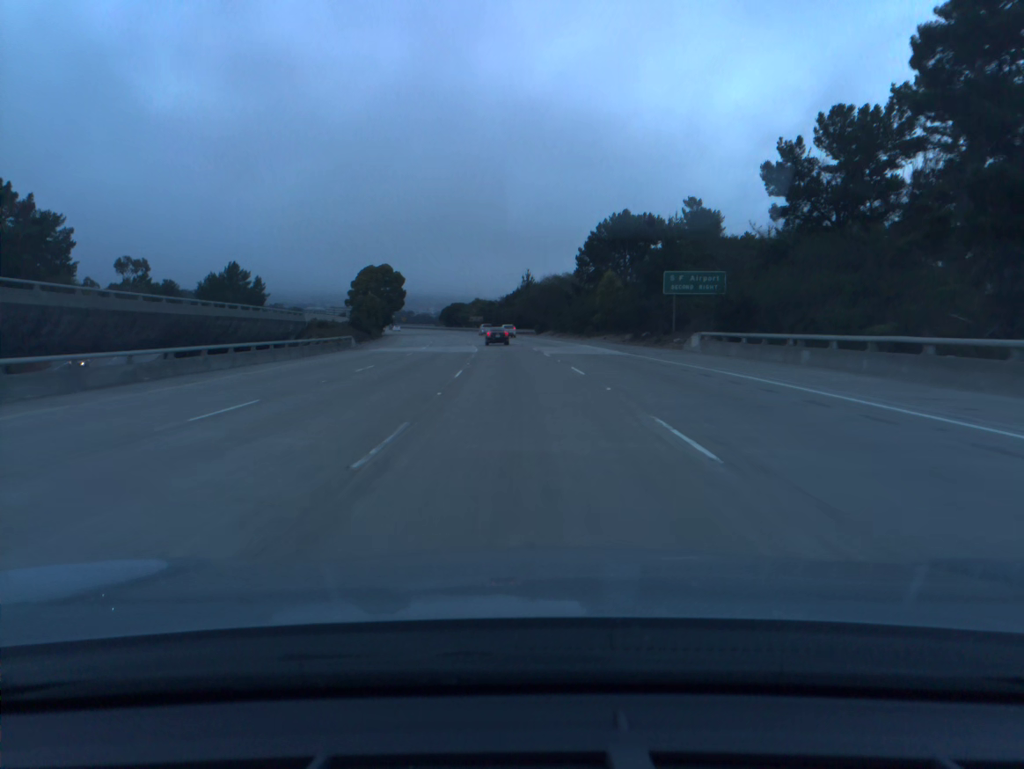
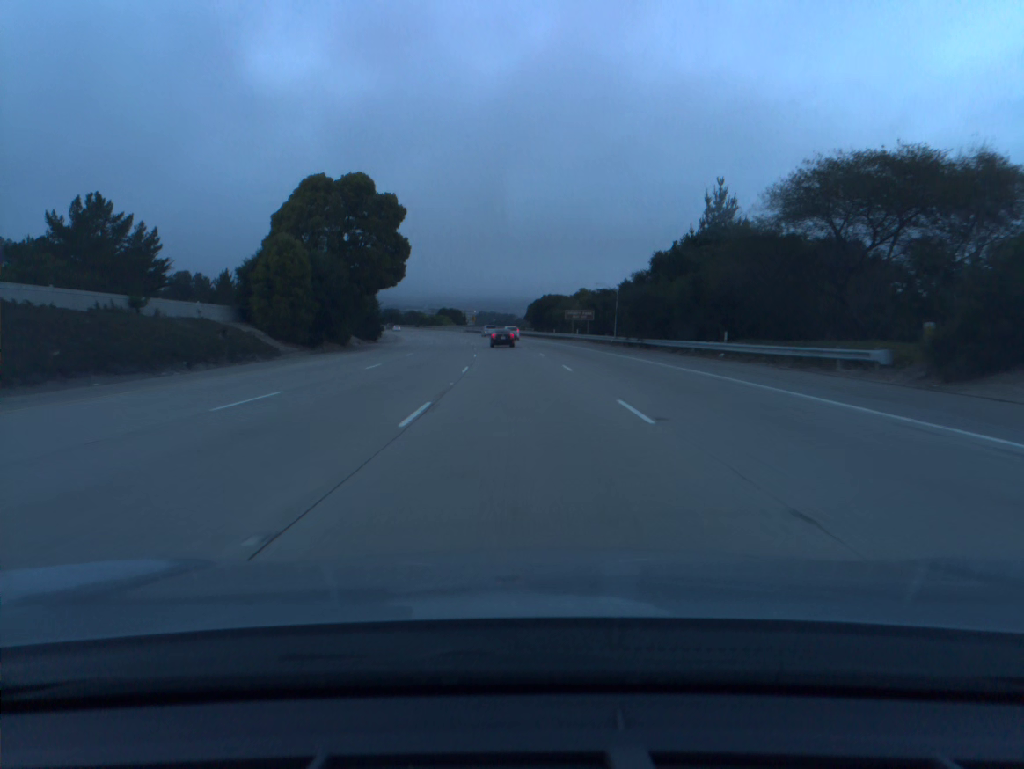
(-6.3, +93.8) m; -8°
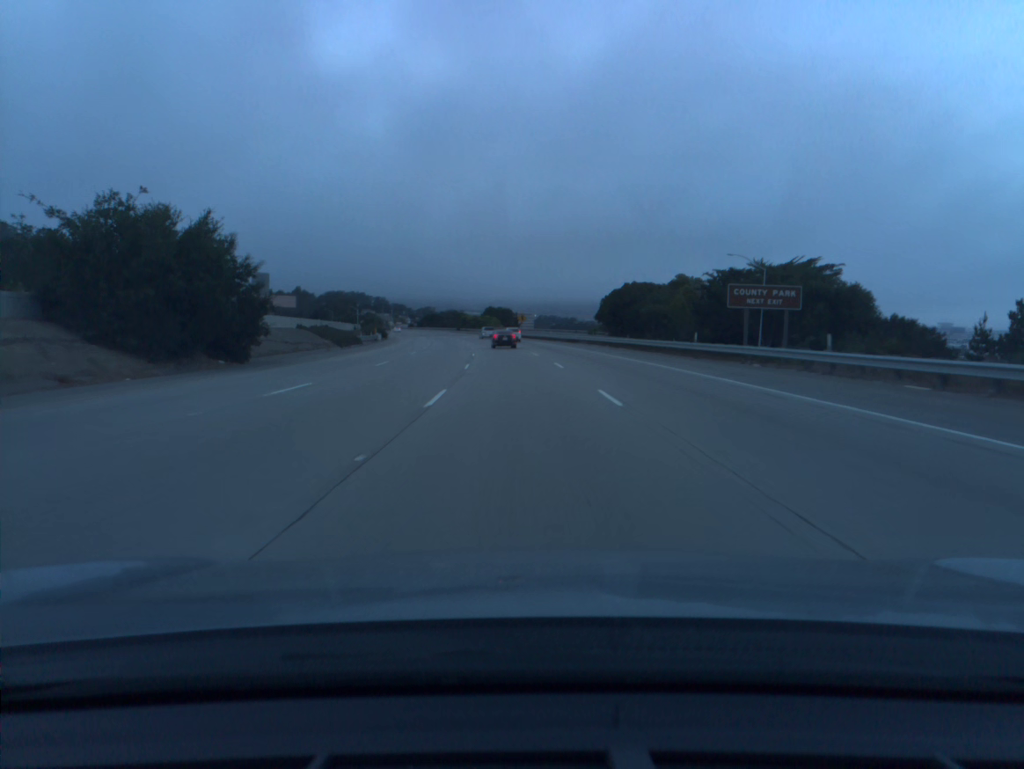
(-2.1, +55.6) m; -4°
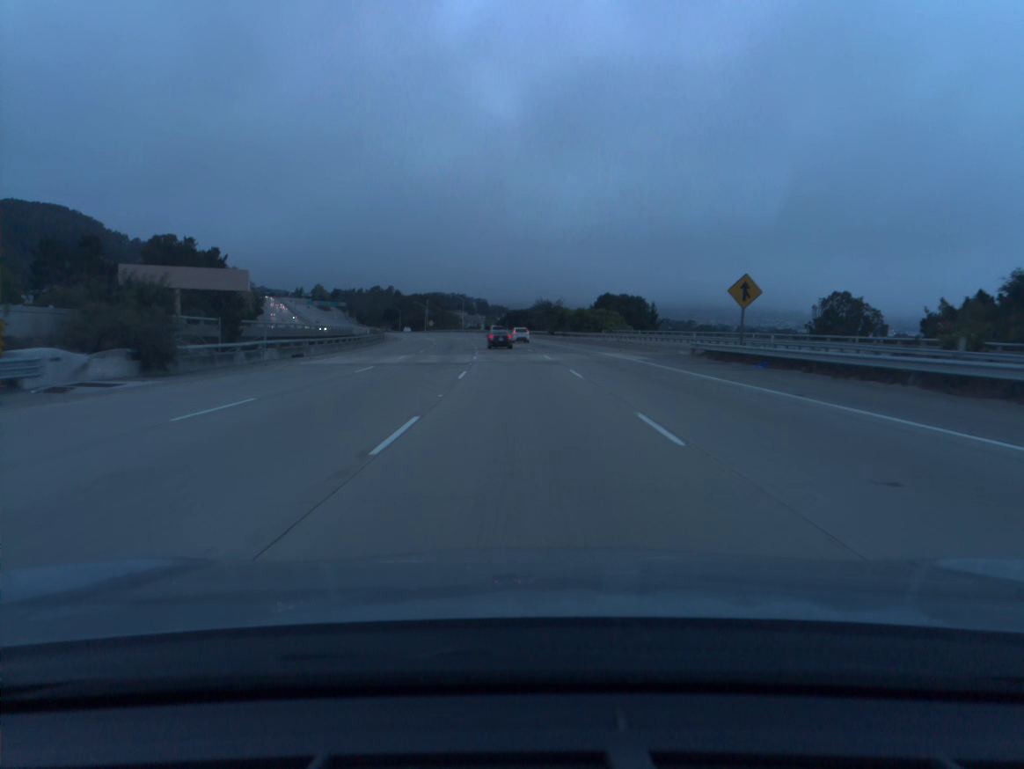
(-6.3, +92.5) m; -8°
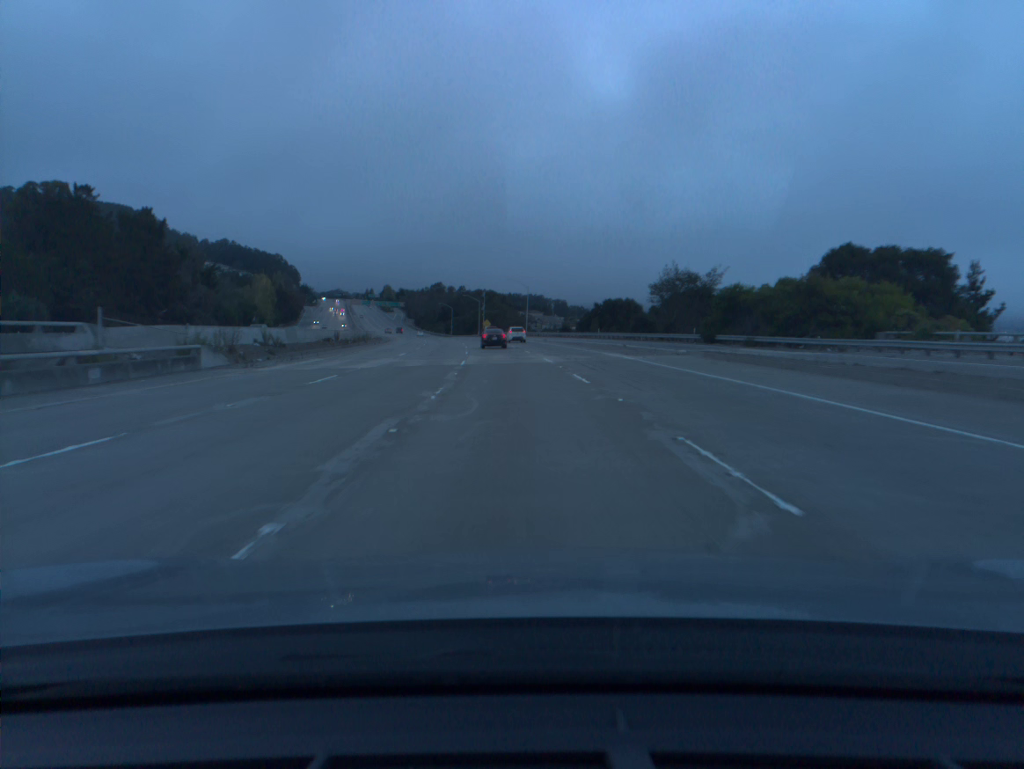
(-3.5, +74.2) m; -6°
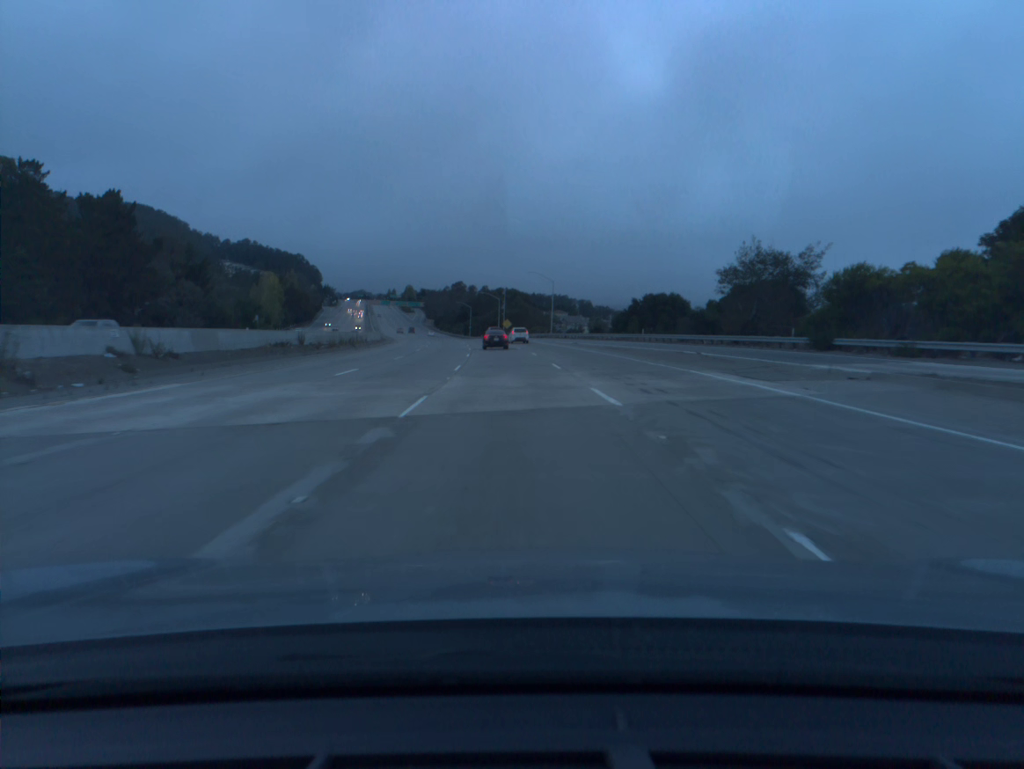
(-0.3, +18.4) m; -2°
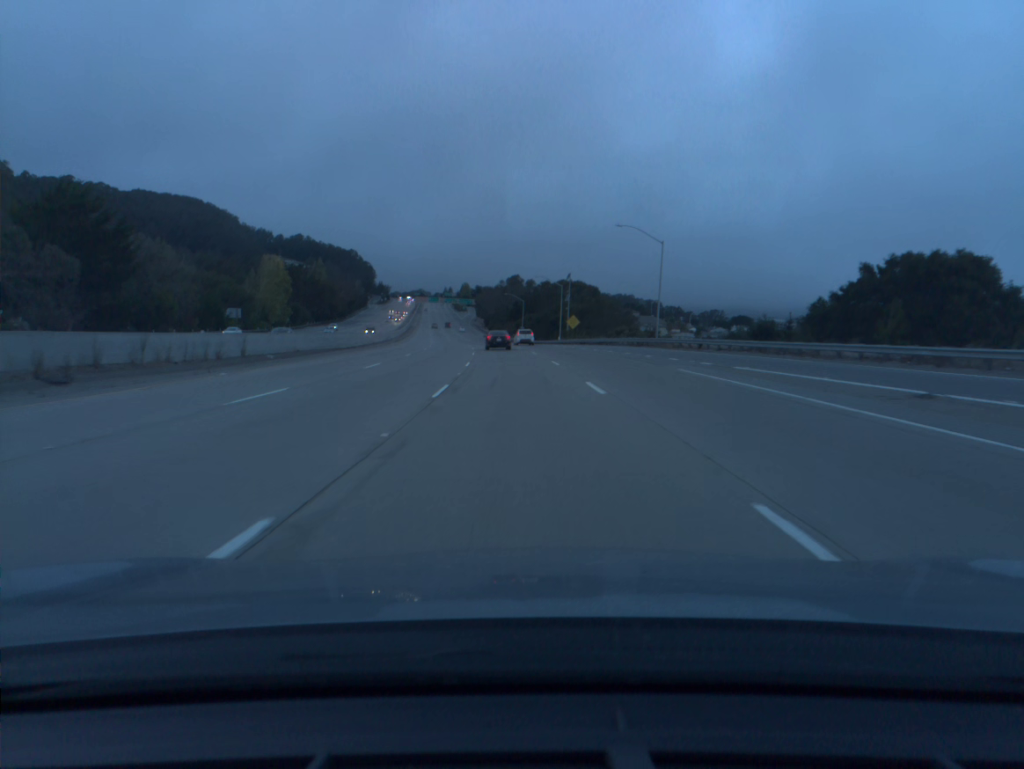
(-2.4, +54.6) m; -5°
